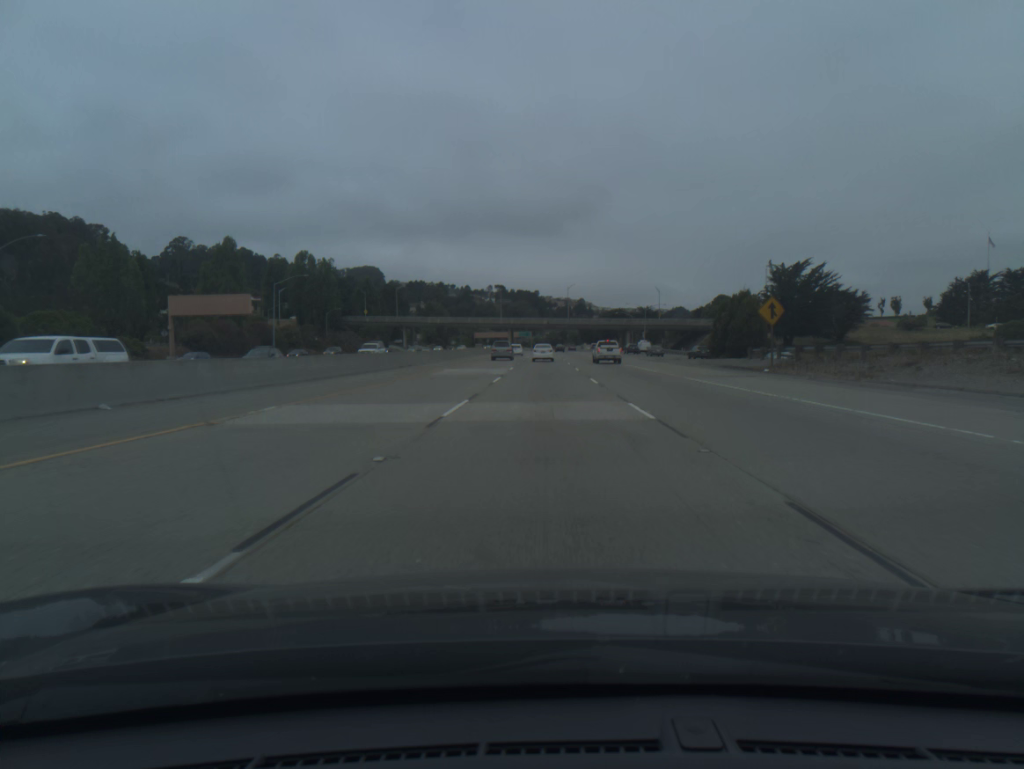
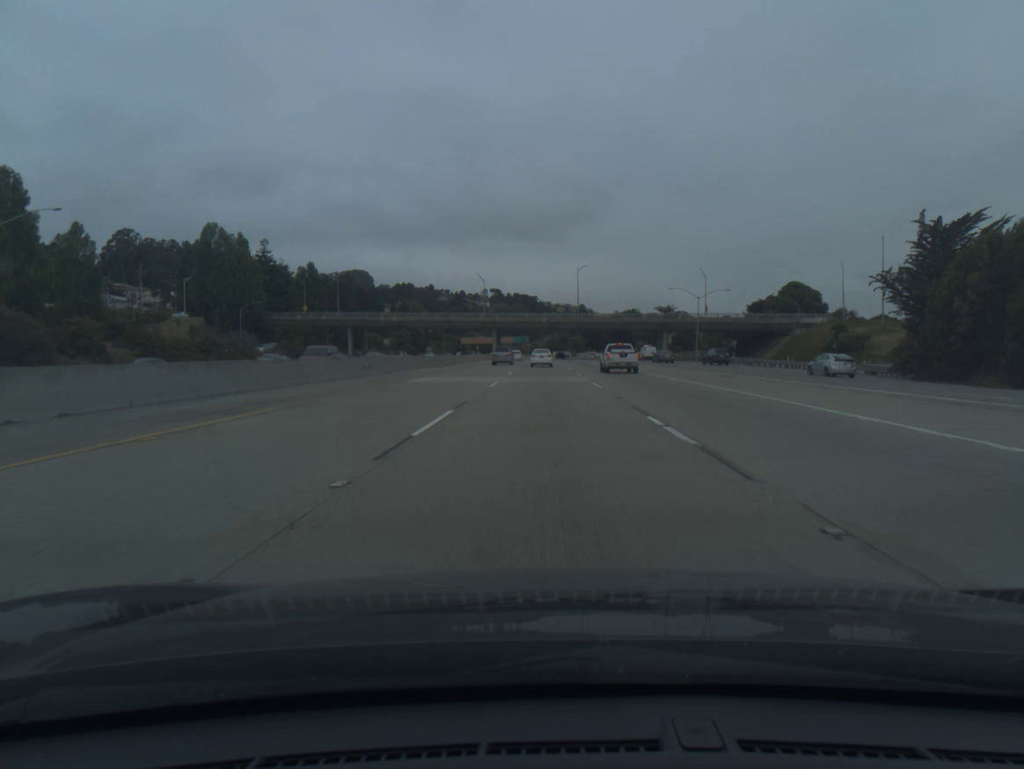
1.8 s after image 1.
(0.0, +60.4) m; 0°
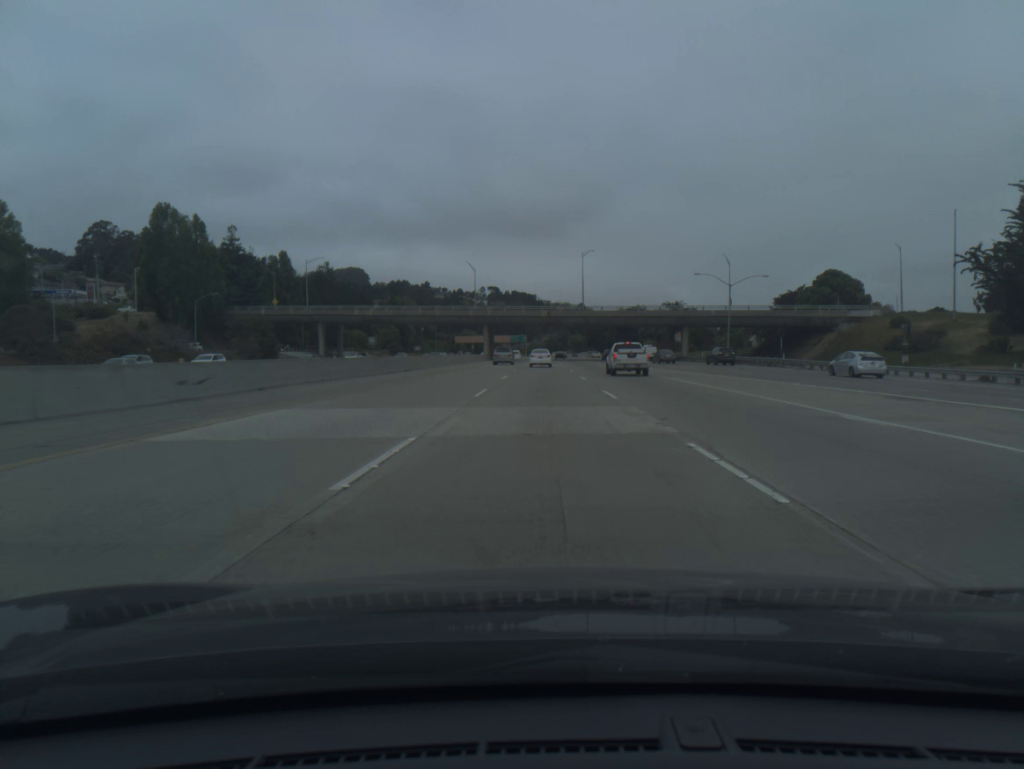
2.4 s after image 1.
(0.0, +19.9) m; 0°
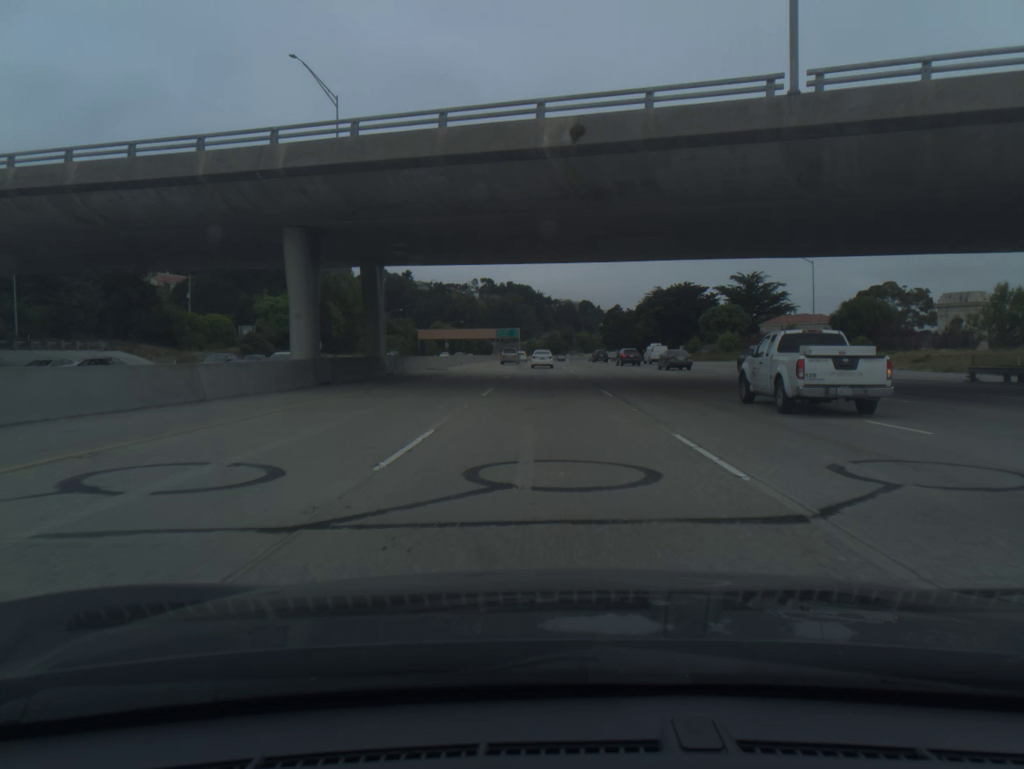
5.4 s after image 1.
(-0.1, +98.8) m; 0°
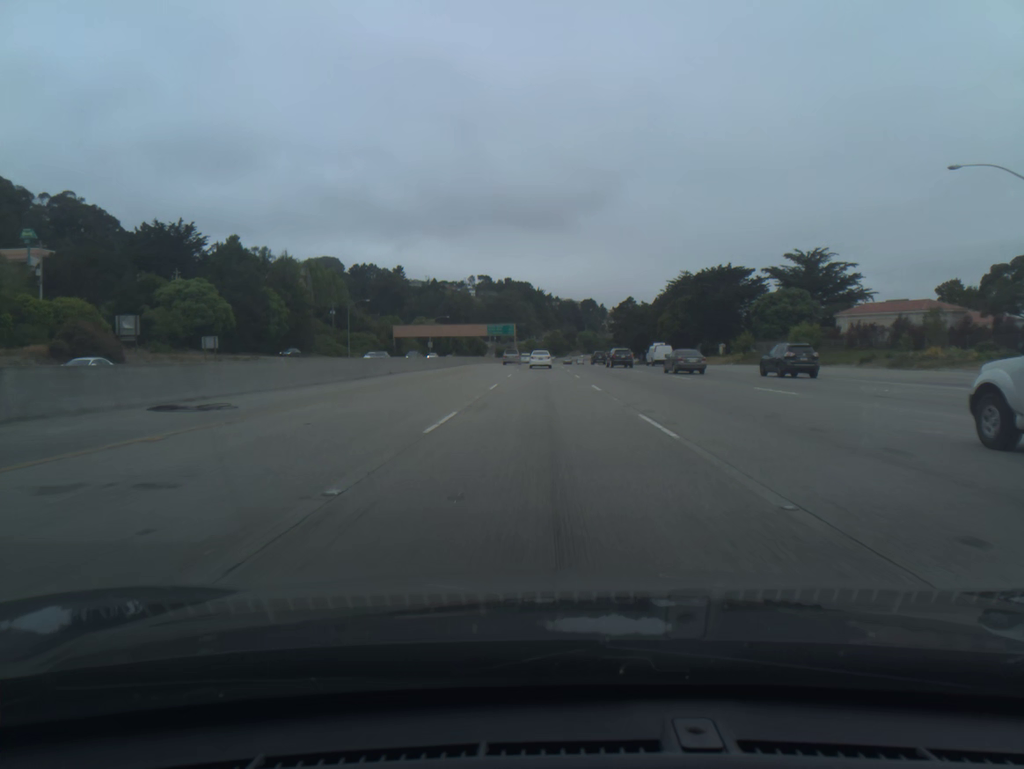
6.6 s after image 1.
(0.0, +39.3) m; 0°
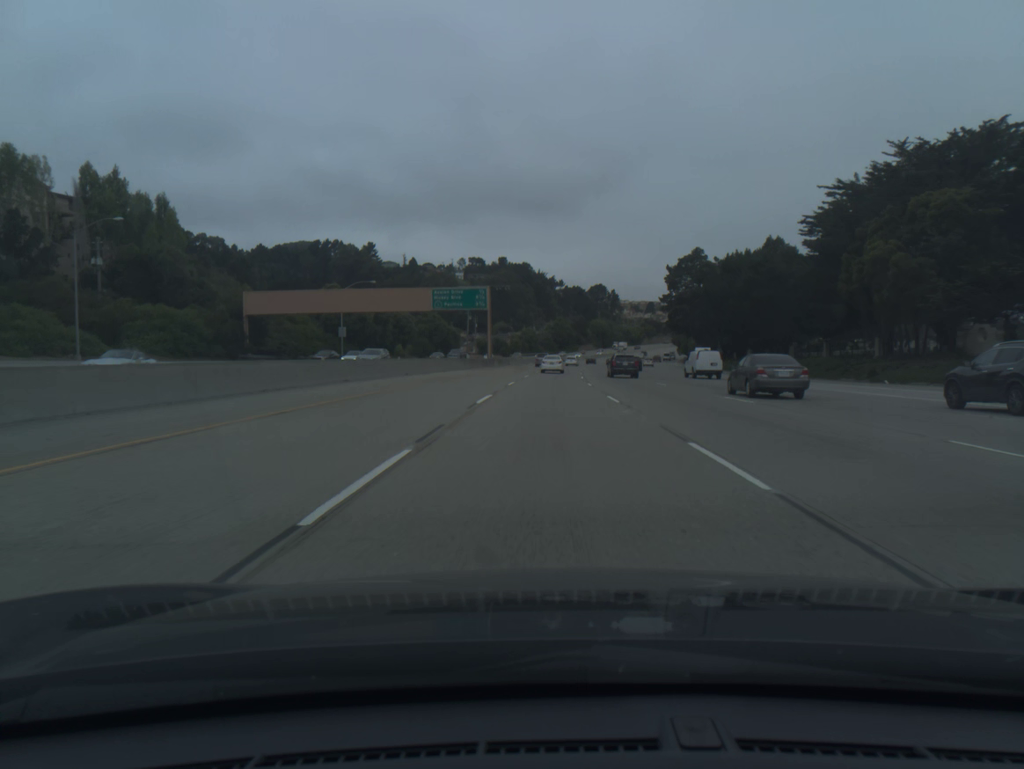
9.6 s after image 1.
(-0.3, +97.7) m; 0°
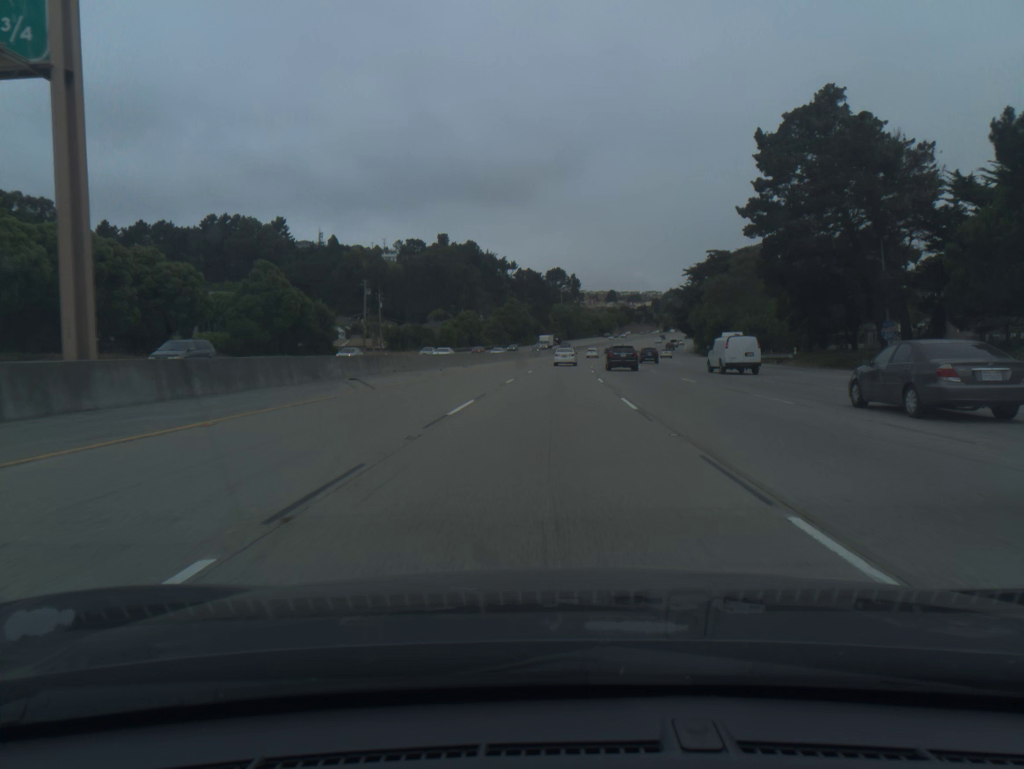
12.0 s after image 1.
(+1.9, +78.0) m; +3°
